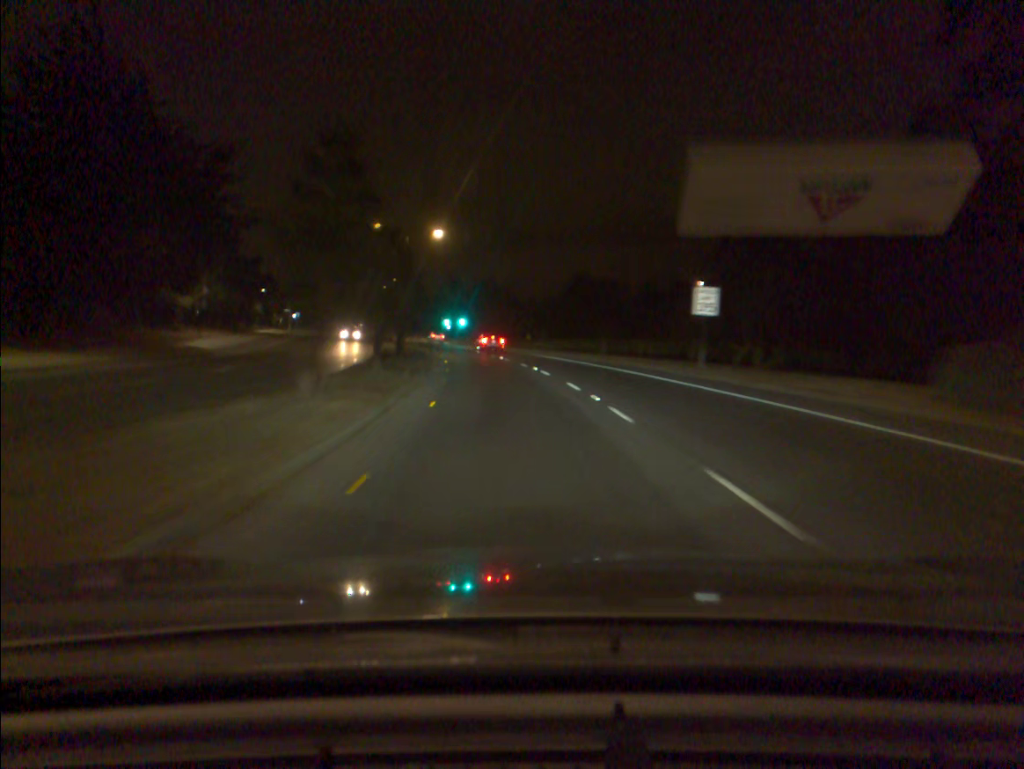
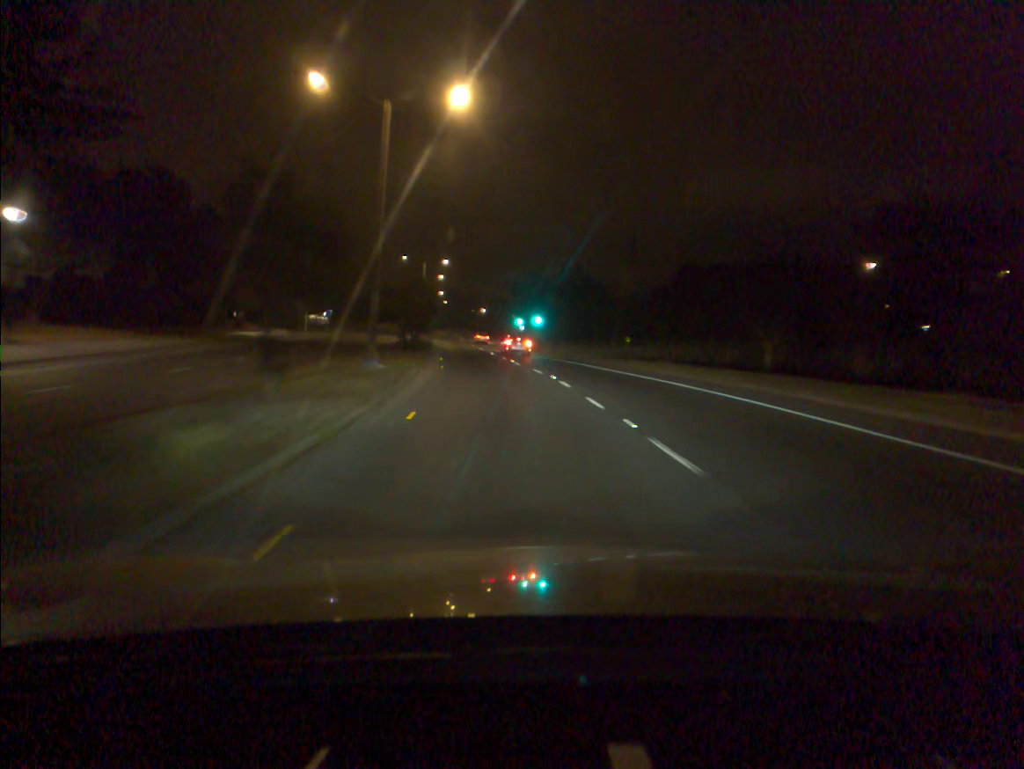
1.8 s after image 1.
(-1.7, +33.5) m; -6°
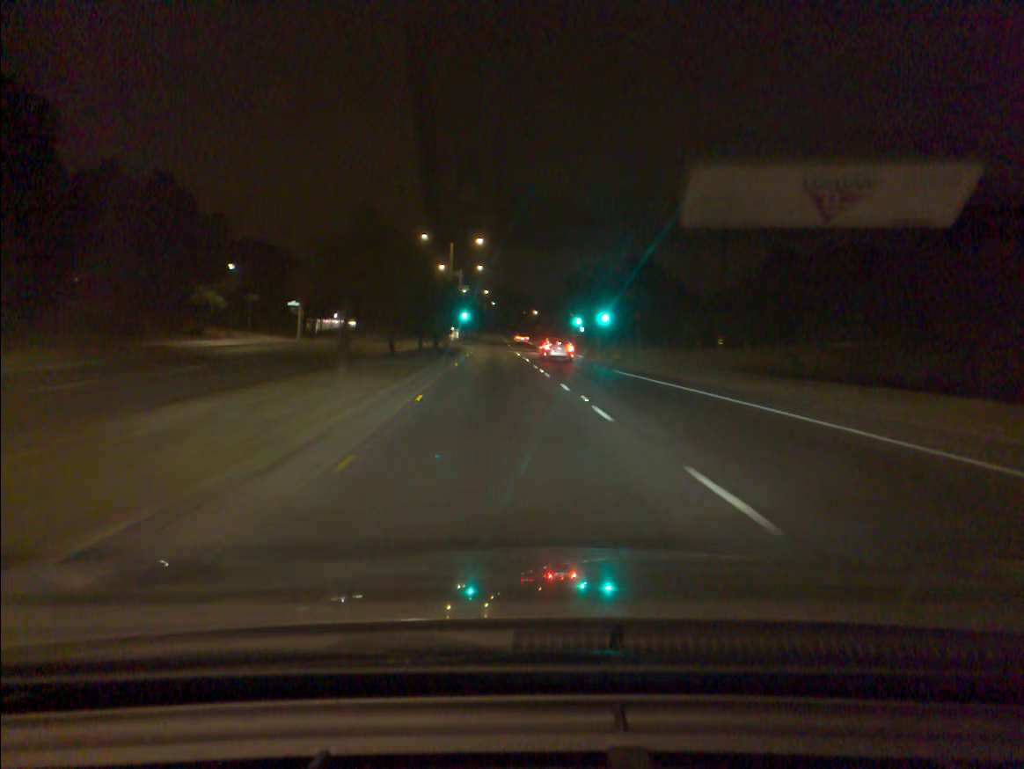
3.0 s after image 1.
(-0.8, +21.9) m; -4°
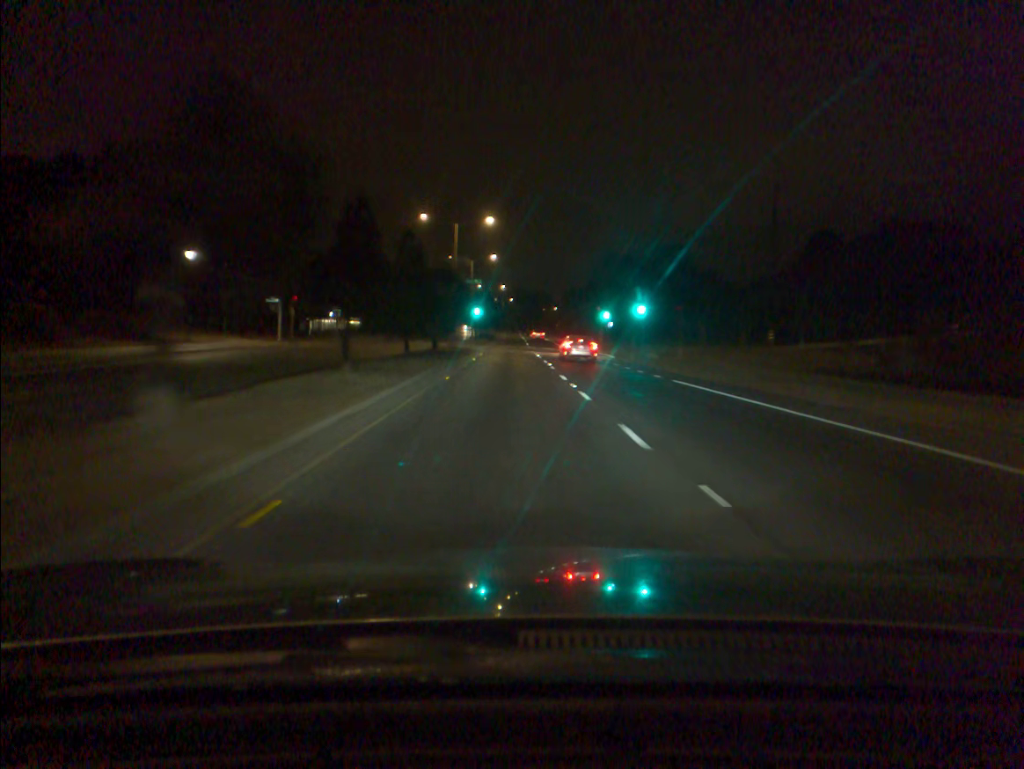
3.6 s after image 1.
(-0.1, +10.7) m; -1°
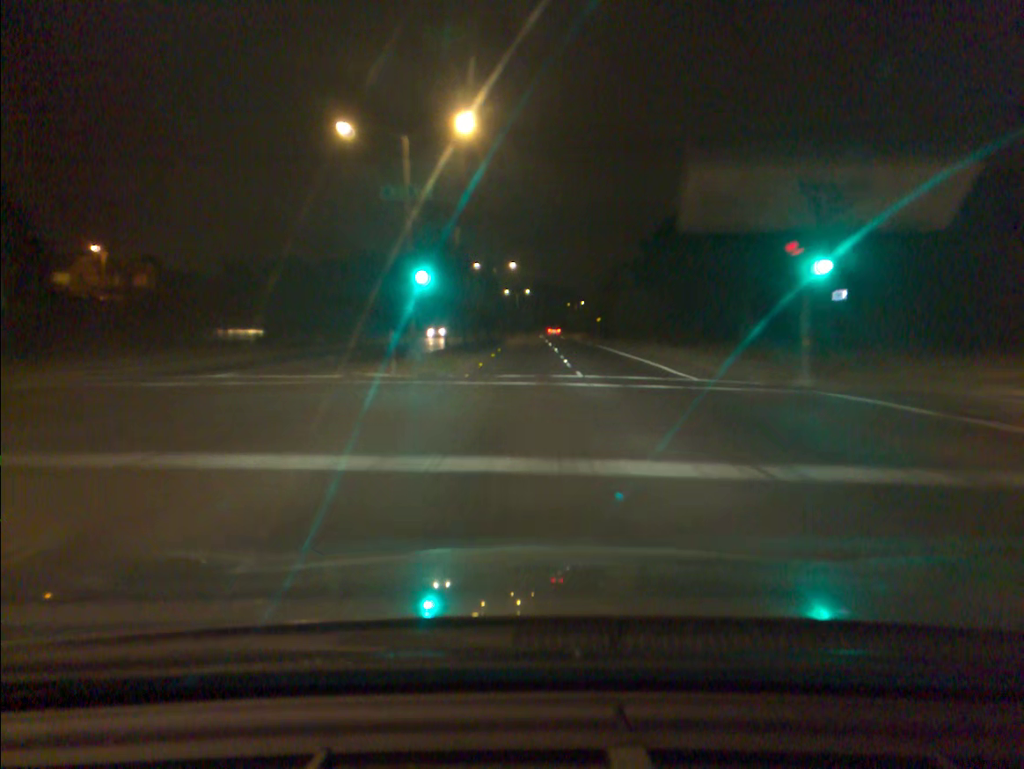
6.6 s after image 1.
(-0.9, +51.5) m; -1°
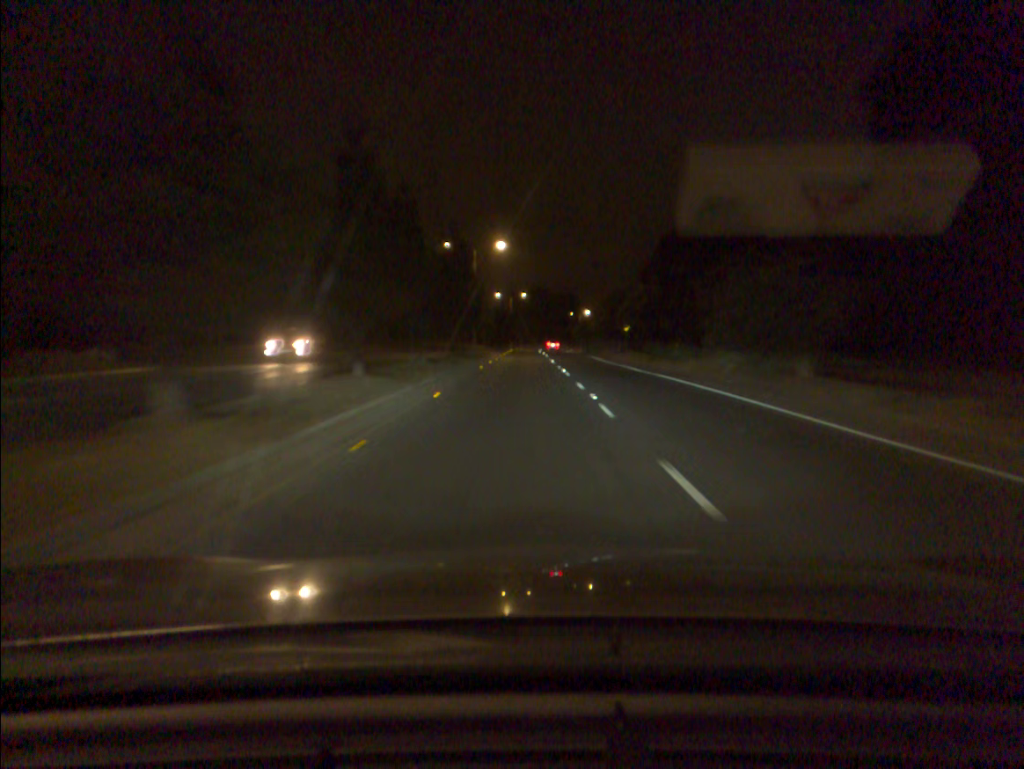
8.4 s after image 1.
(+0.1, +31.4) m; 0°
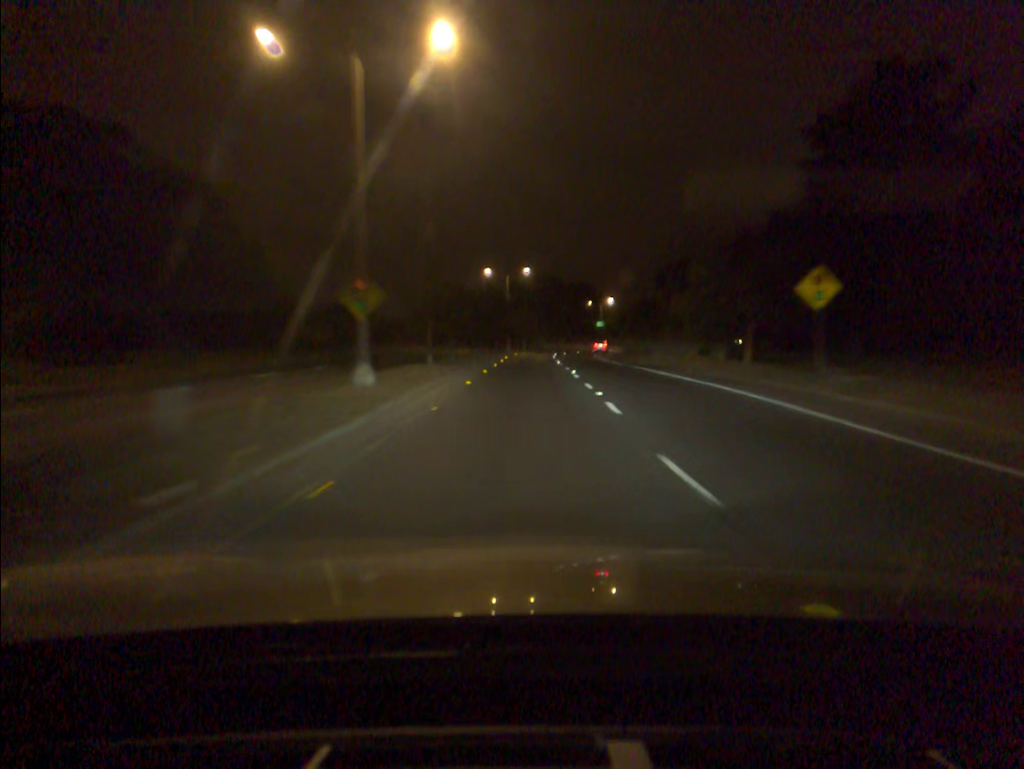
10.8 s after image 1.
(-0.1, +43.3) m; -1°
